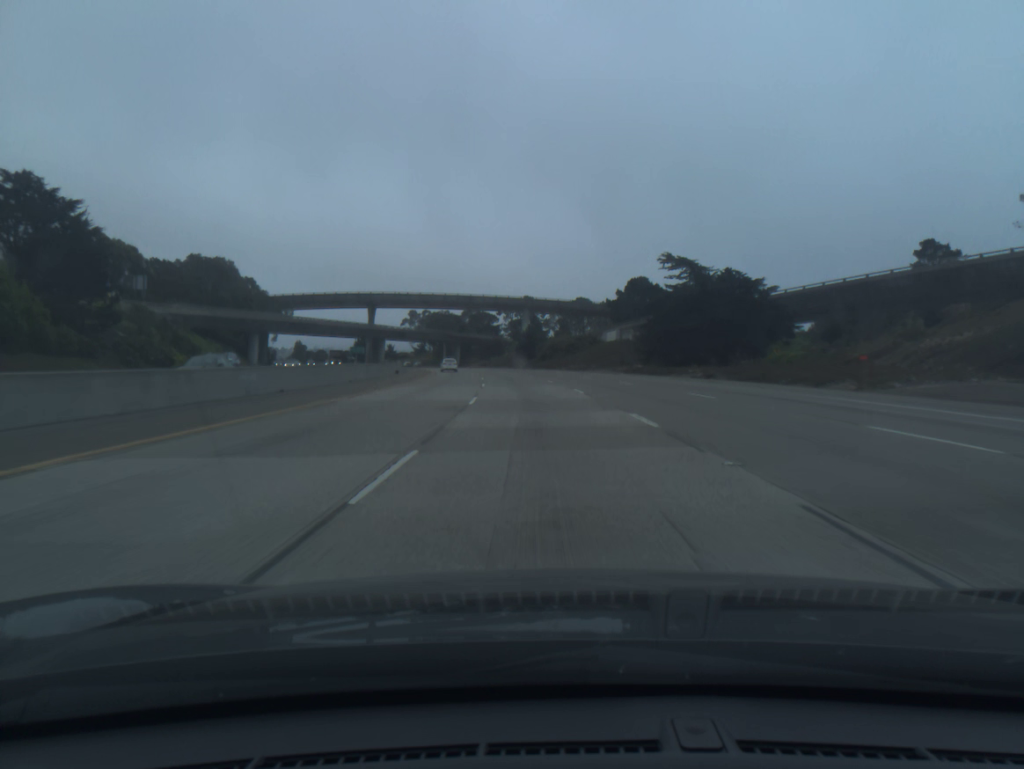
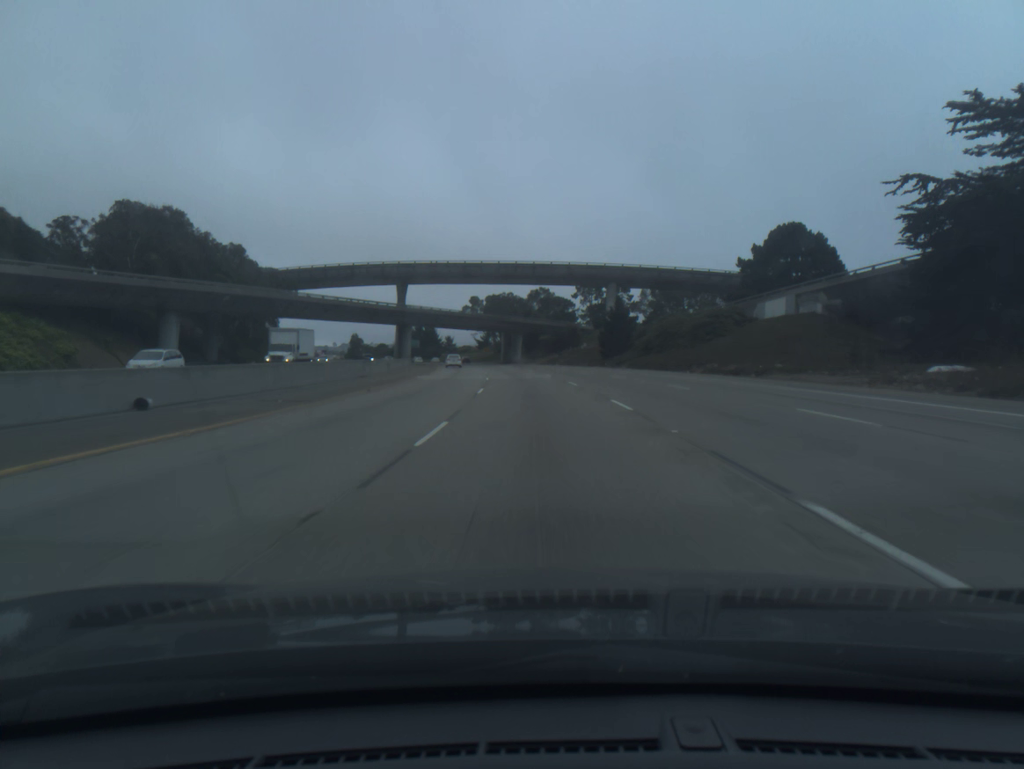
(-2.4, +54.5) m; -6°
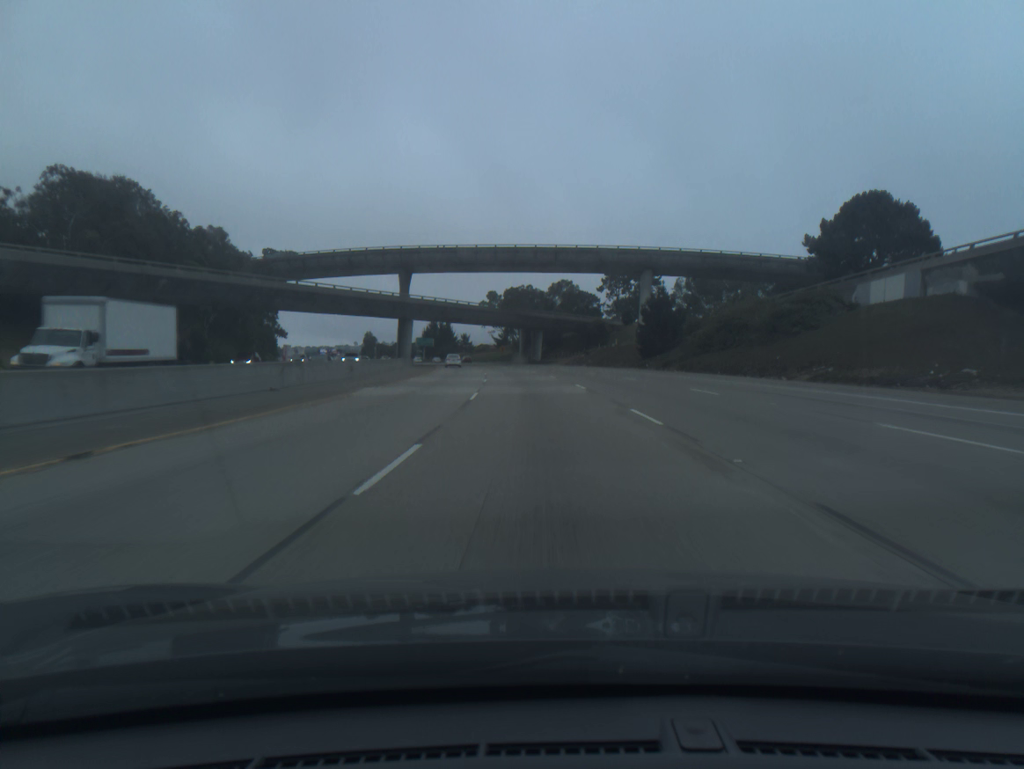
(-0.2, +18.3) m; -2°
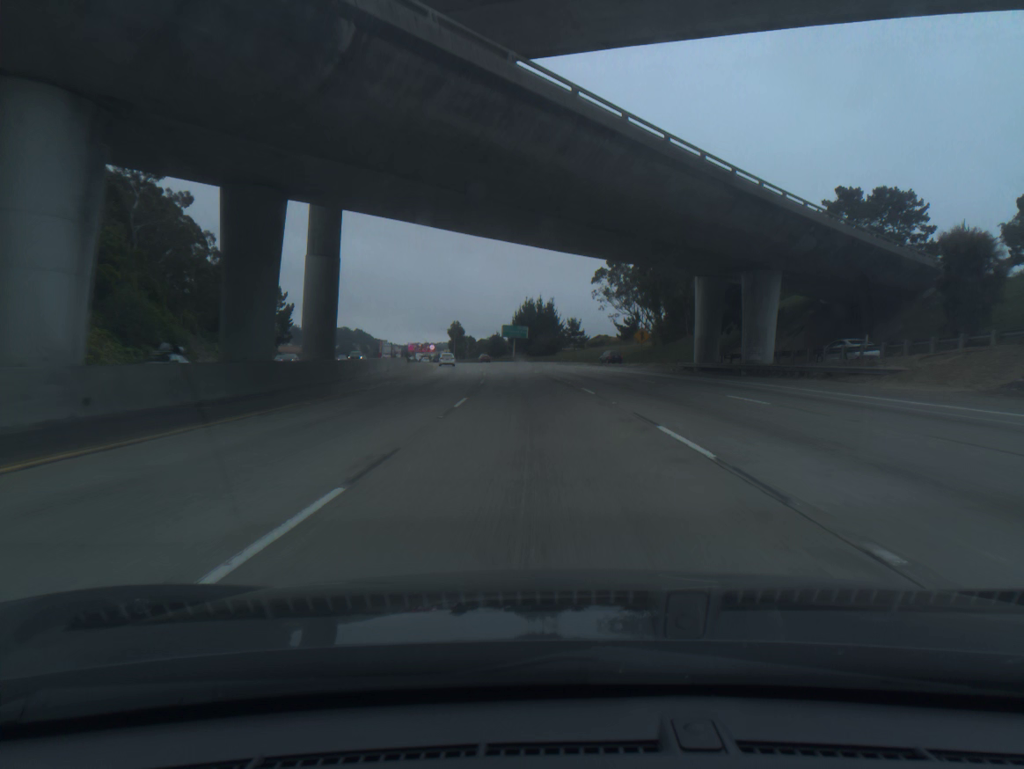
(-6.3, +91.4) m; -8°
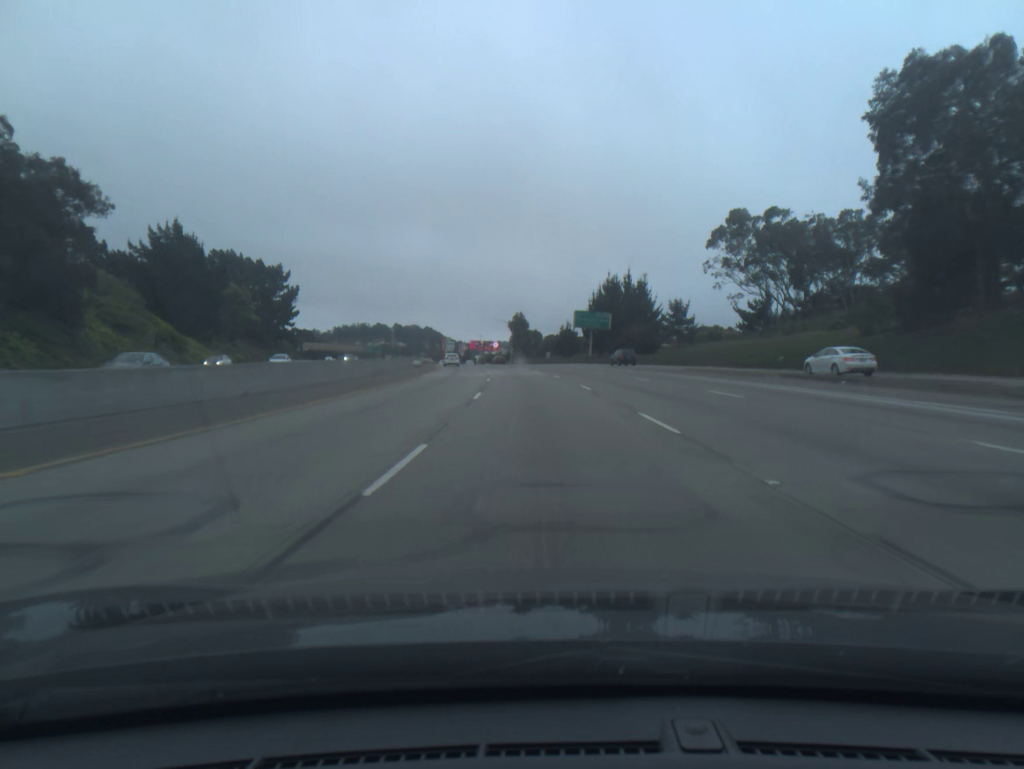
(-2.6, +55.0) m; -5°
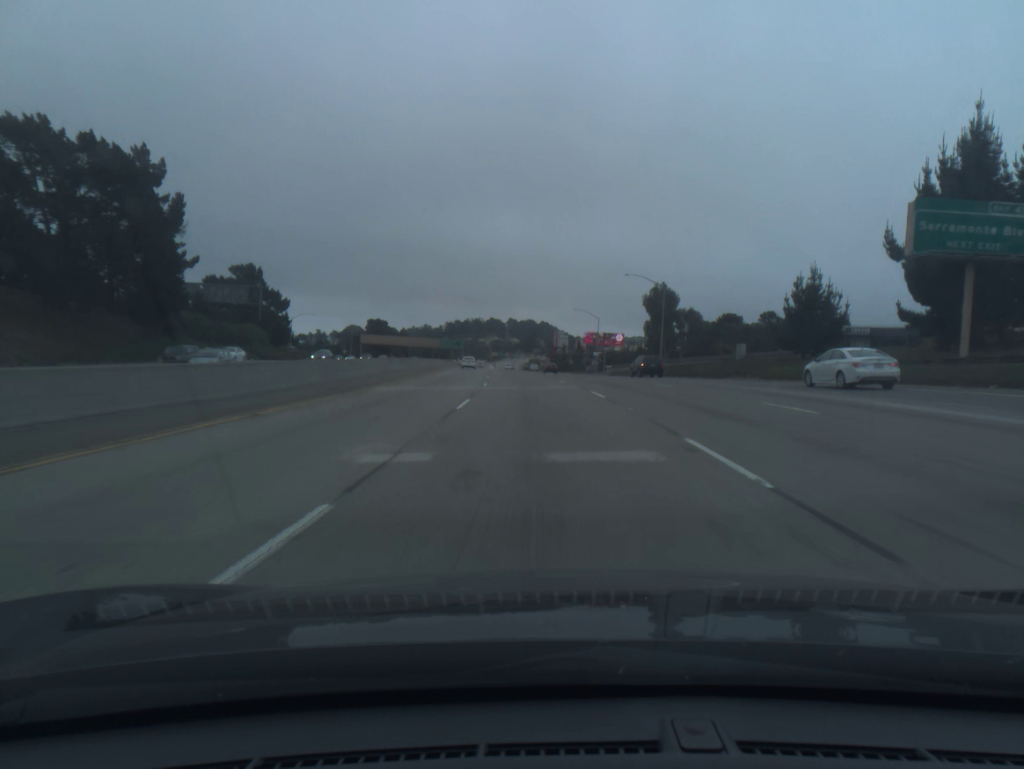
(-6.5, +91.8) m; -9°
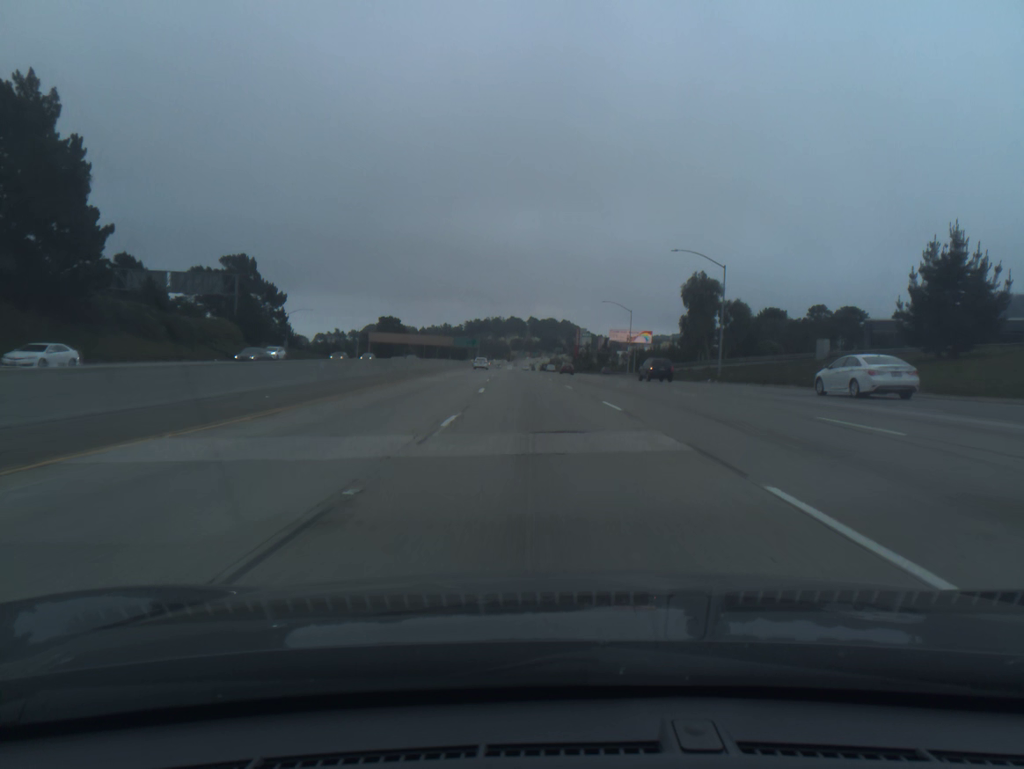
(-0.3, +18.4) m; -2°
